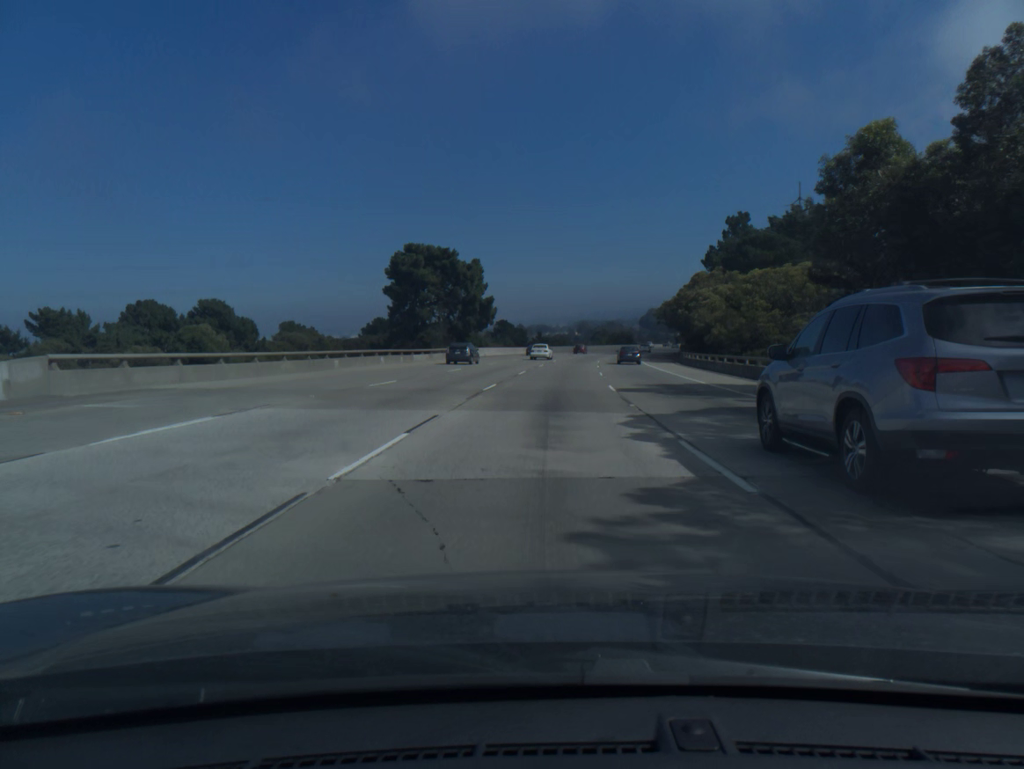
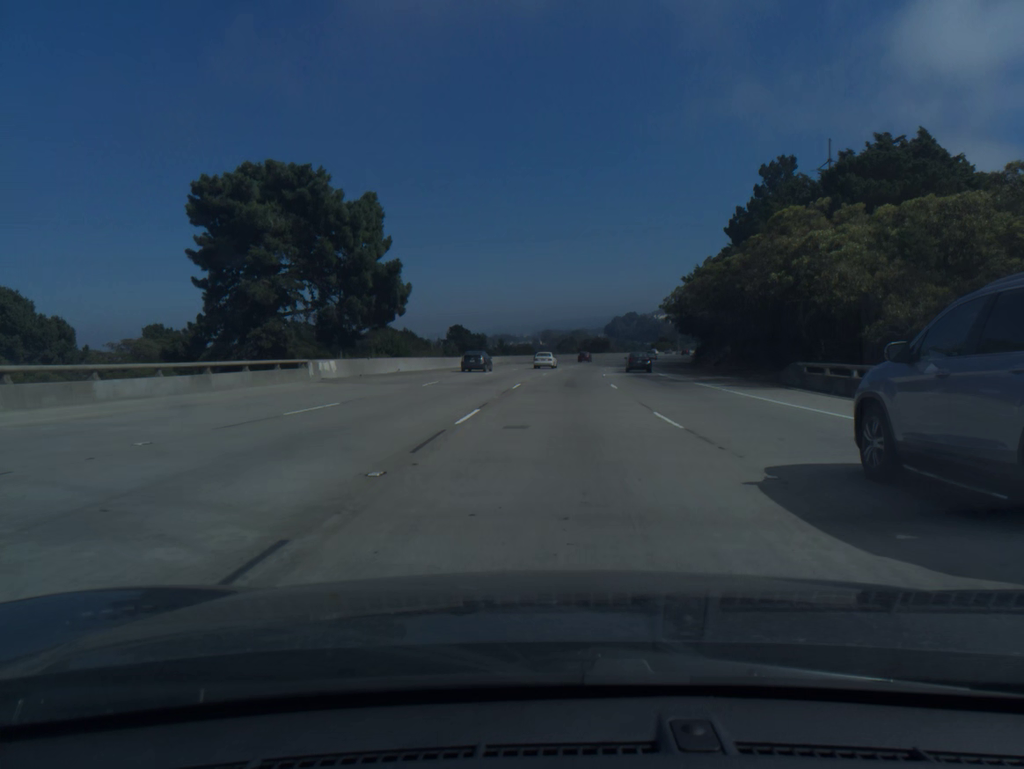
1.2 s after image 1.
(+0.7, +37.7) m; +3°
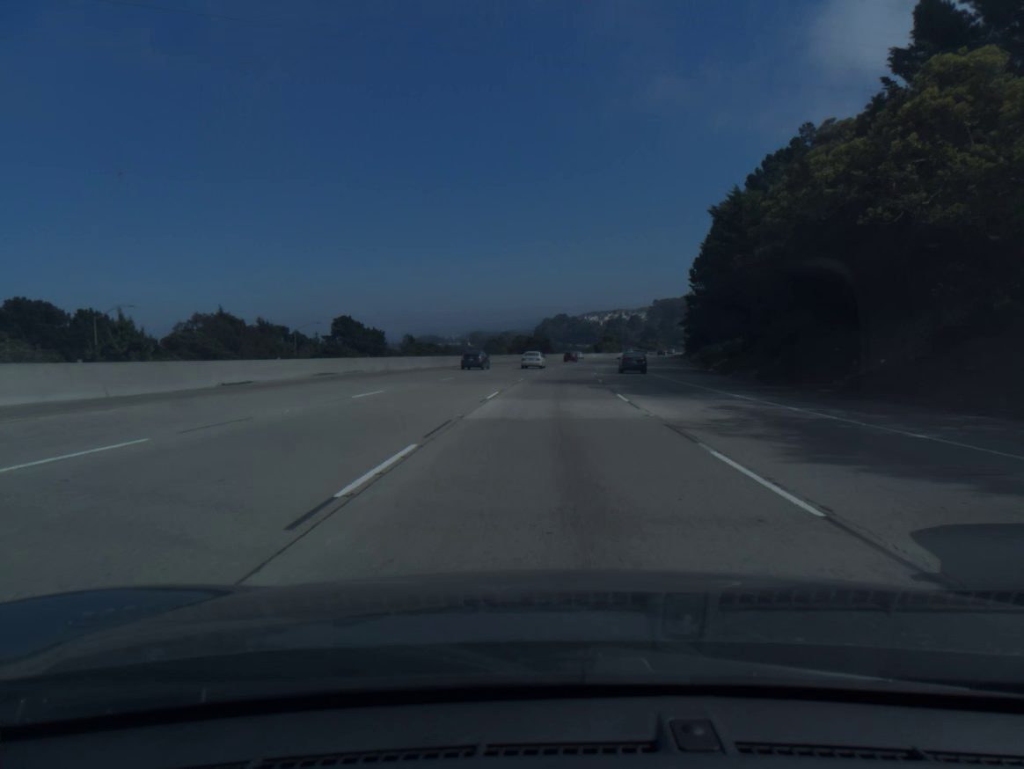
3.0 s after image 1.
(+2.4, +56.4) m; +5°
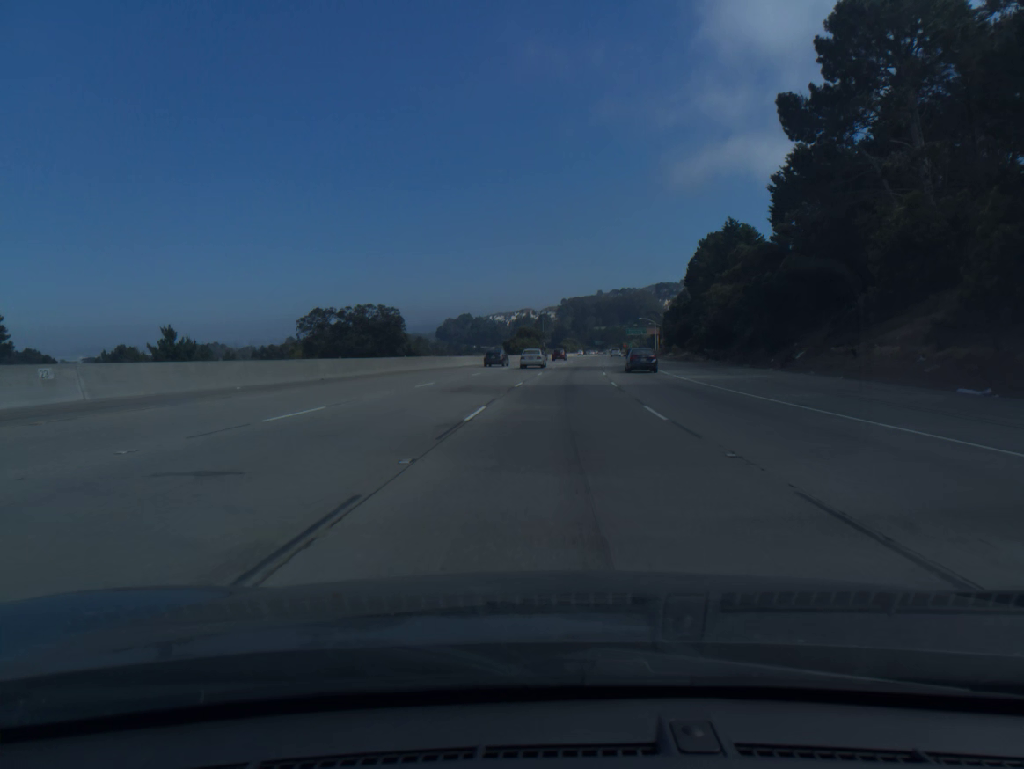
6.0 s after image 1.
(+5.5, +94.0) m; +7°
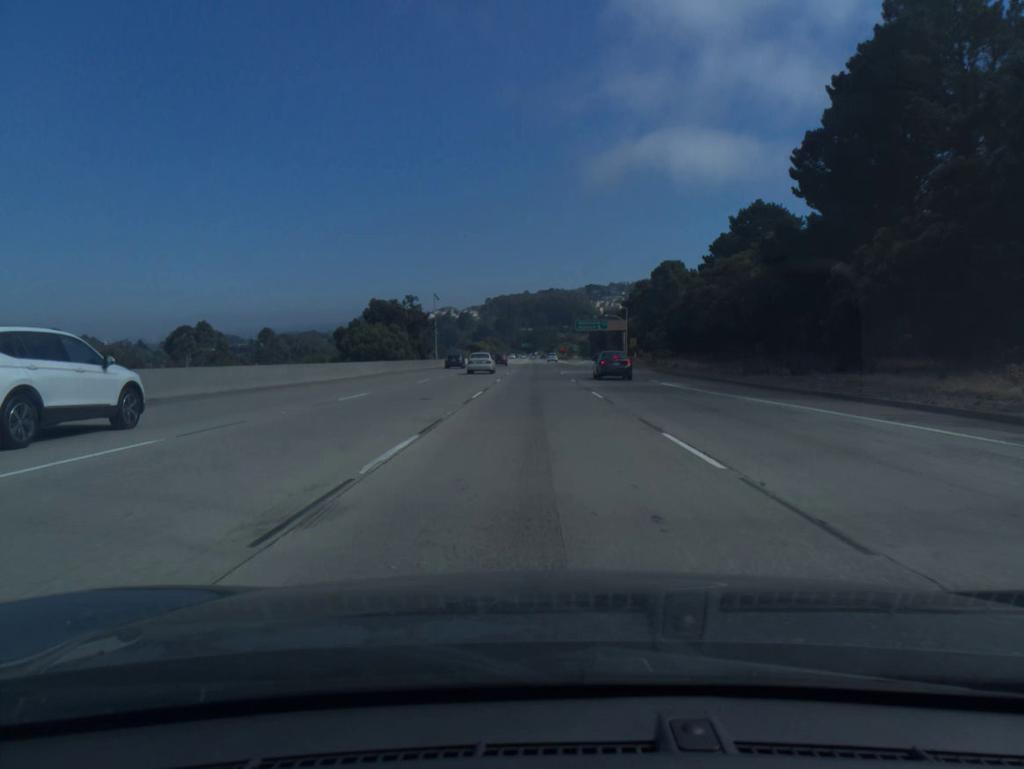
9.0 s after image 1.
(+5.7, +93.9) m; +6°
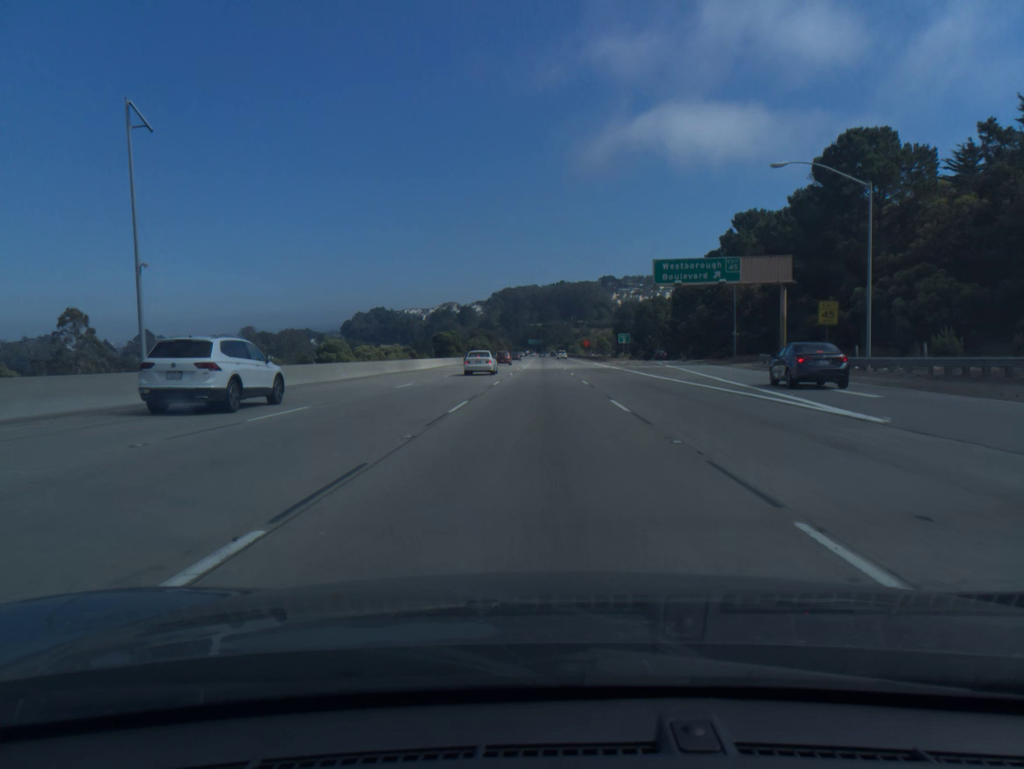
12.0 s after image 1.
(-0.8, +94.3) m; -1°
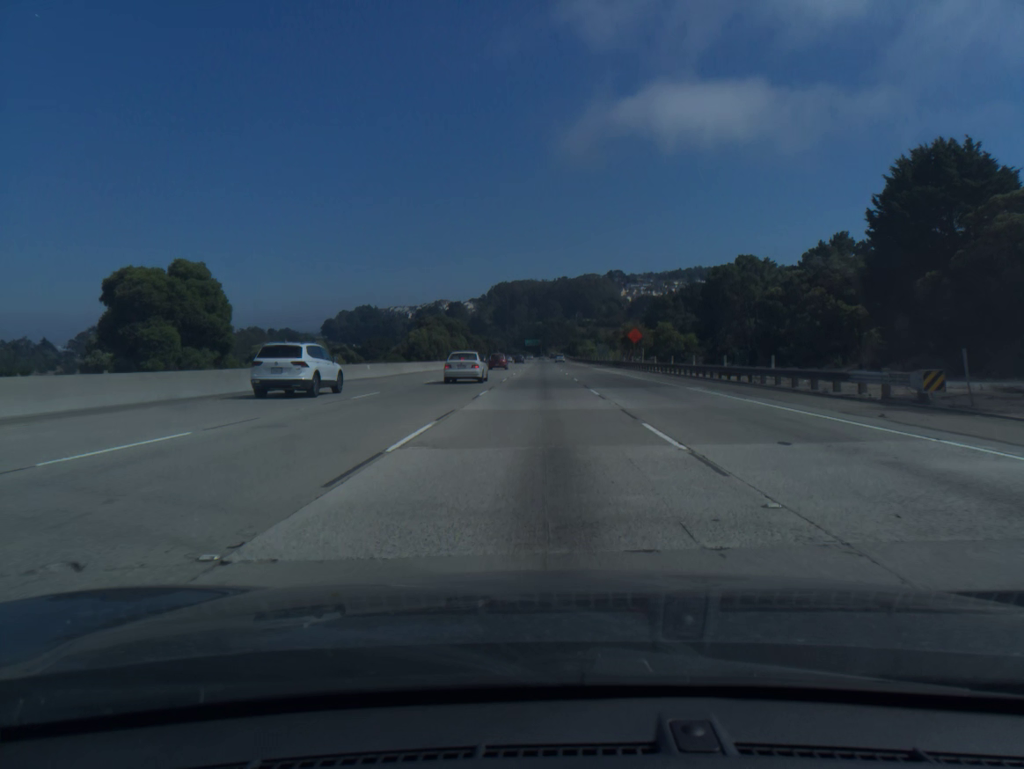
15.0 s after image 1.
(+0.1, +94.2) m; 0°
